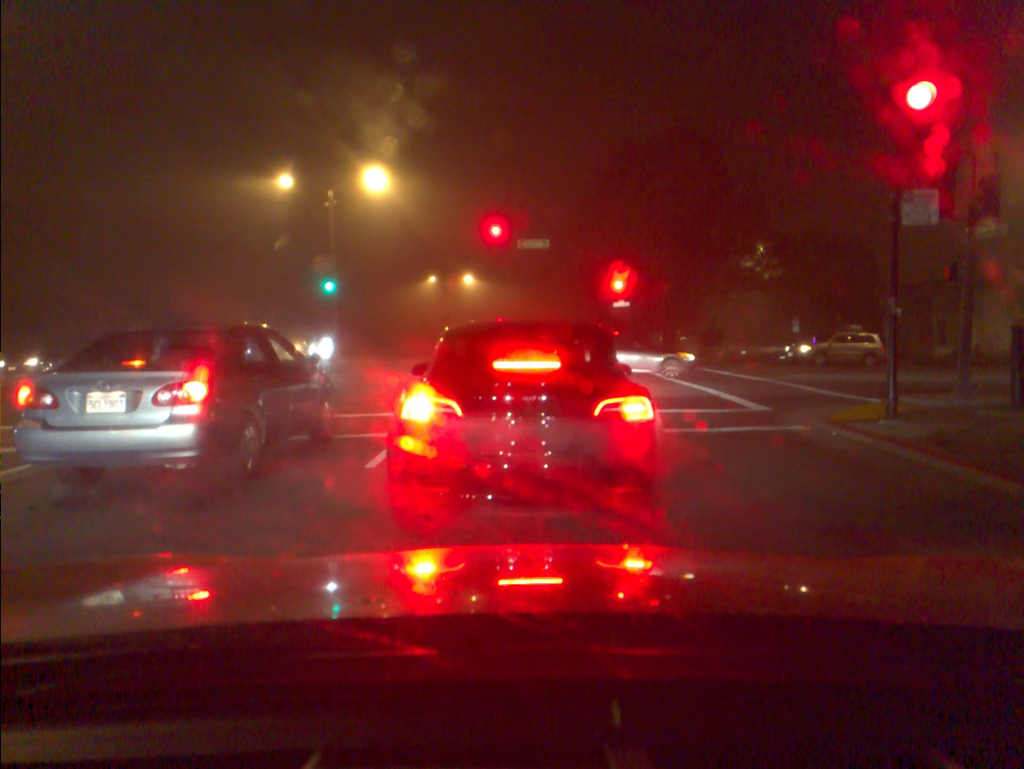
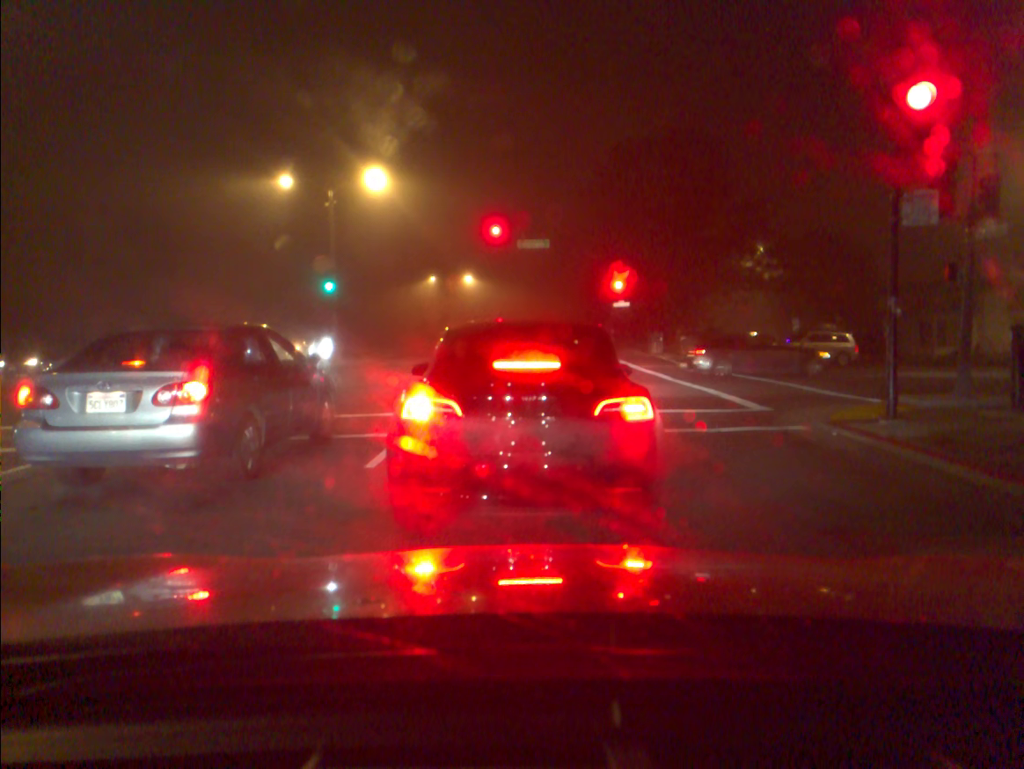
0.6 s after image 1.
(0.0, 0.0) m; 0°
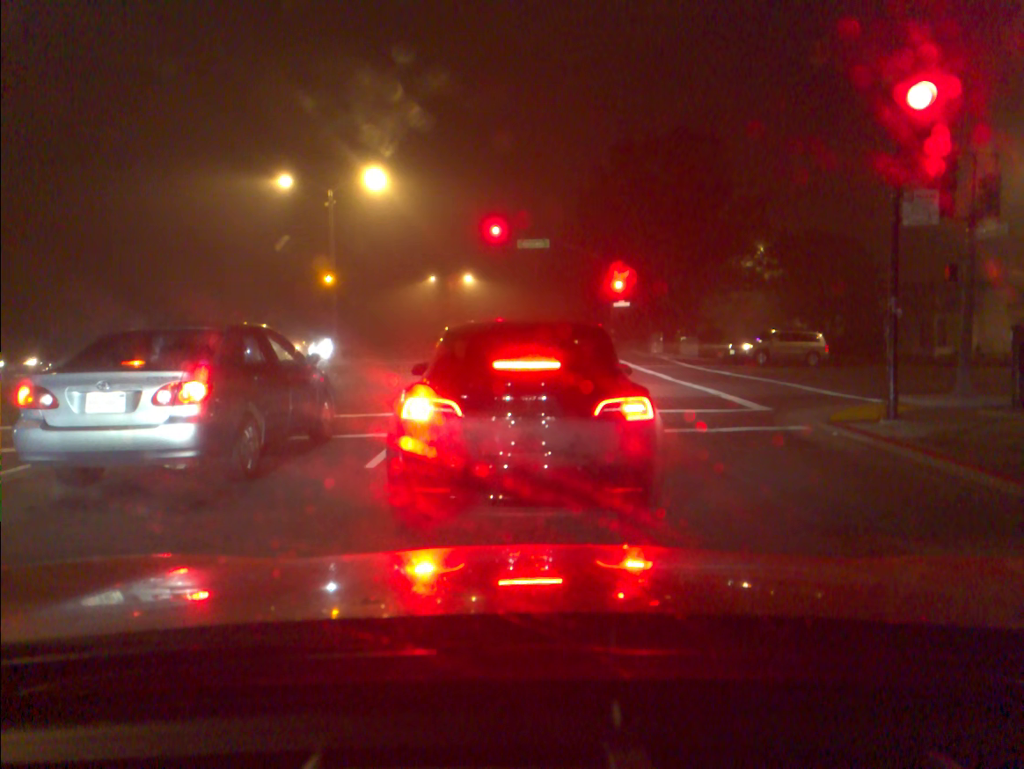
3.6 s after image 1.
(+0.1, -0.1) m; 0°
